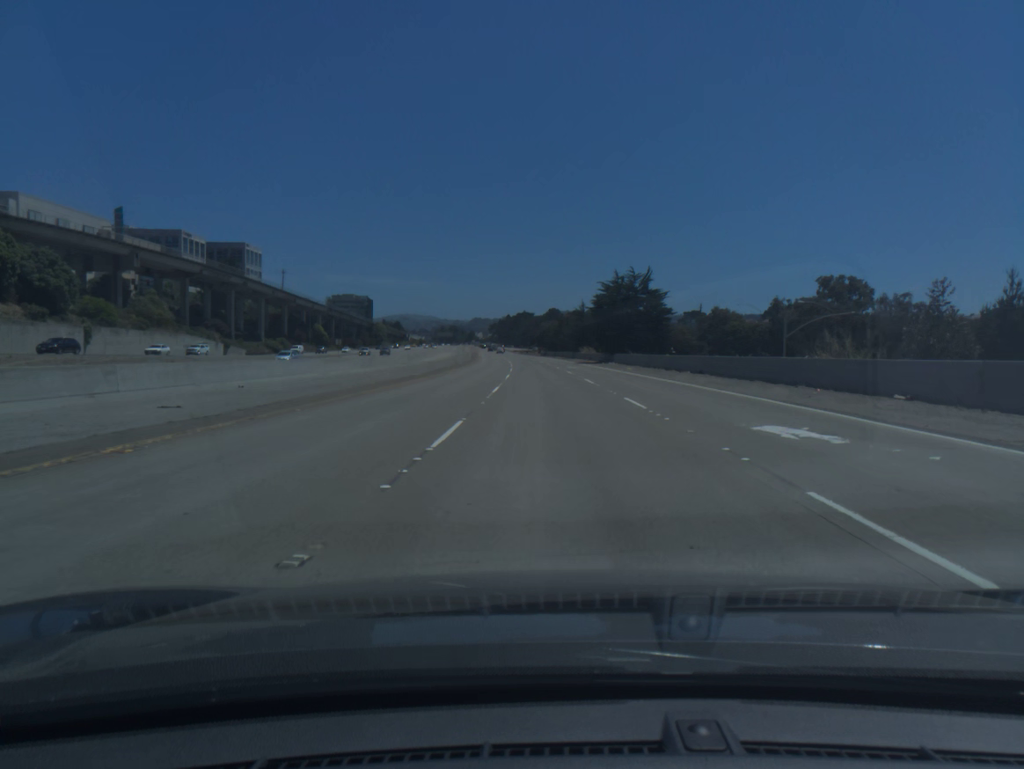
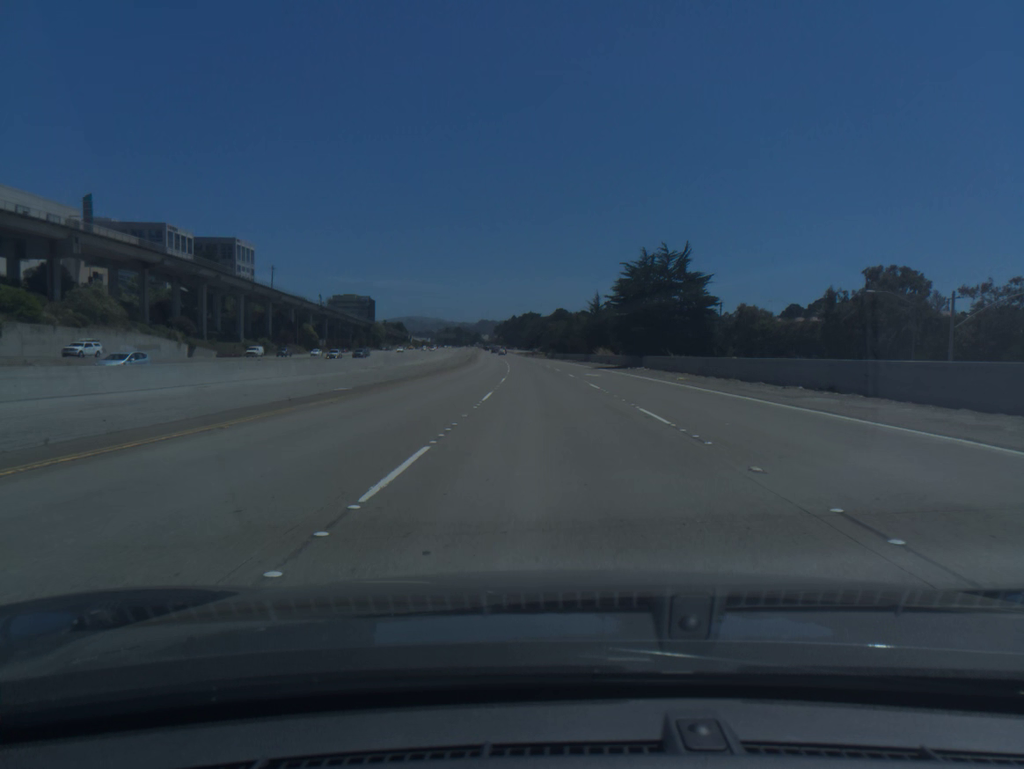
(-0.1, +18.2) m; -1°
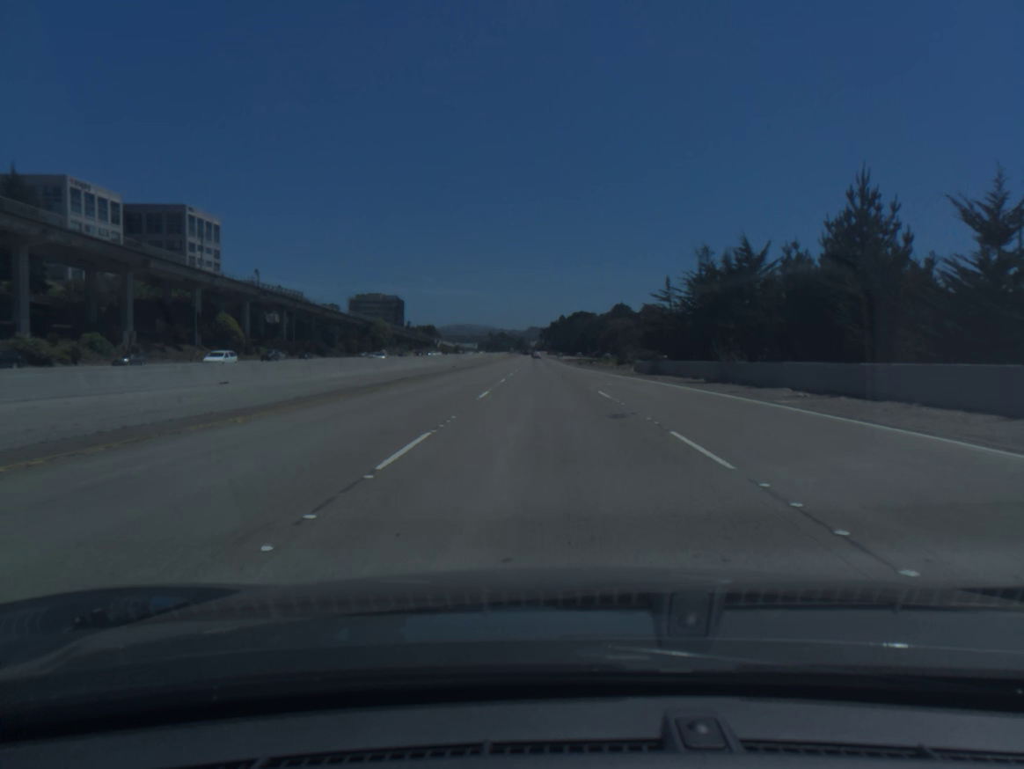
(-2.7, +93.0) m; -4°
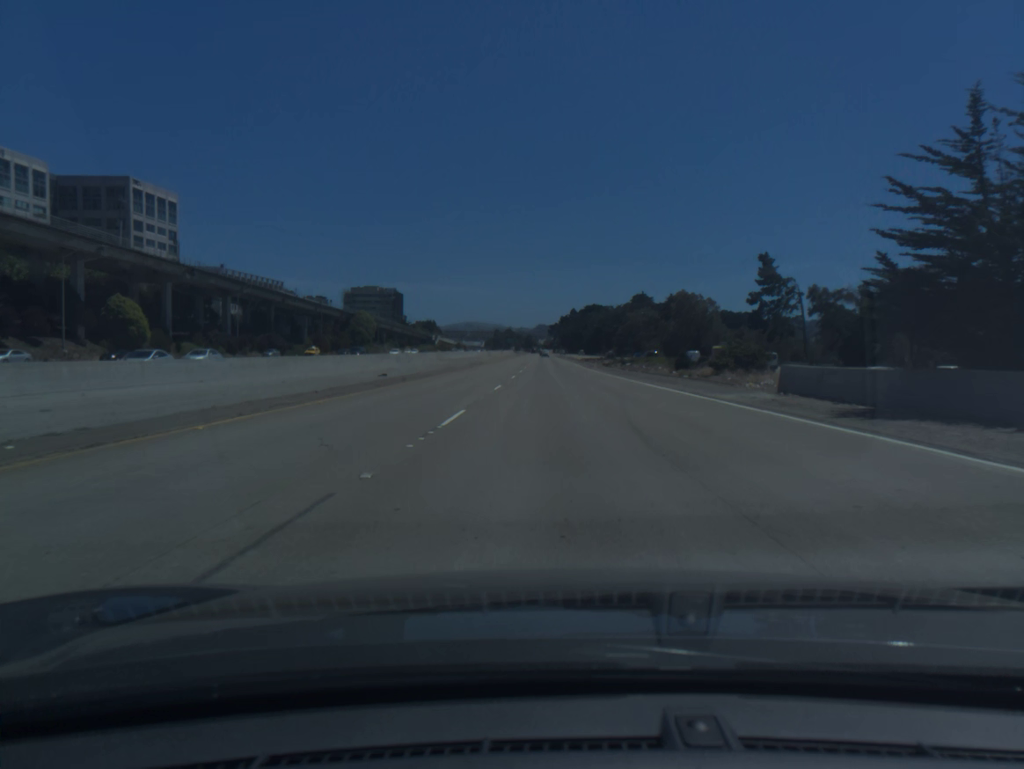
(-0.3, +38.0) m; -1°
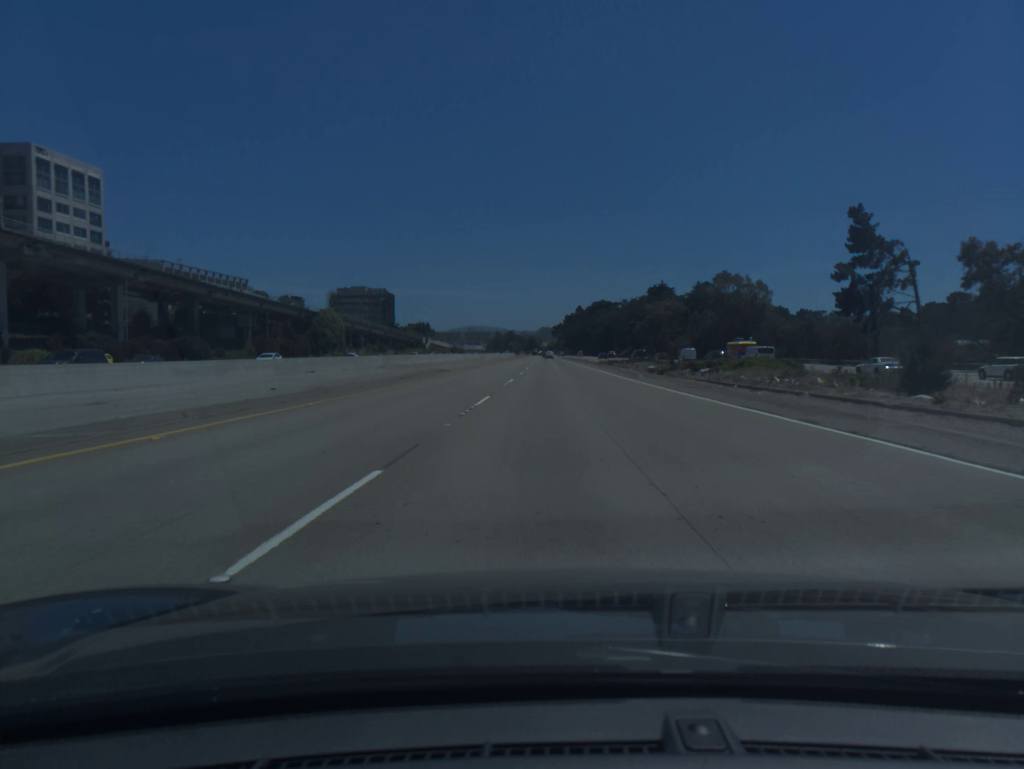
(0.0, +38.5) m; 0°
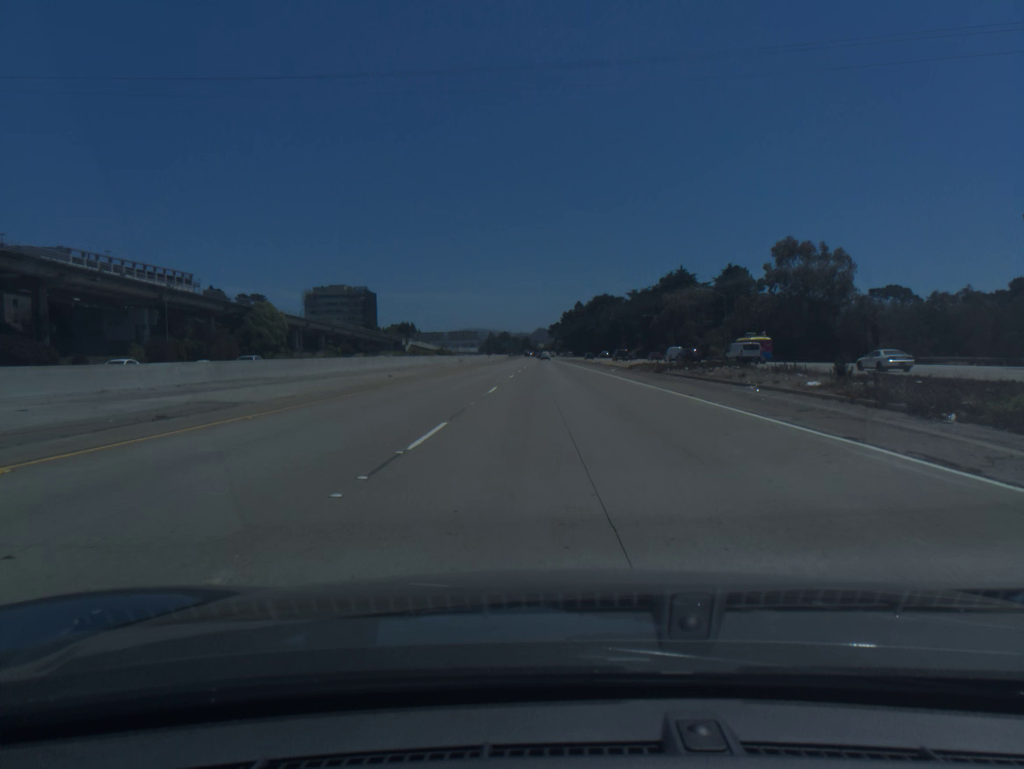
(+0.1, +38.9) m; 0°
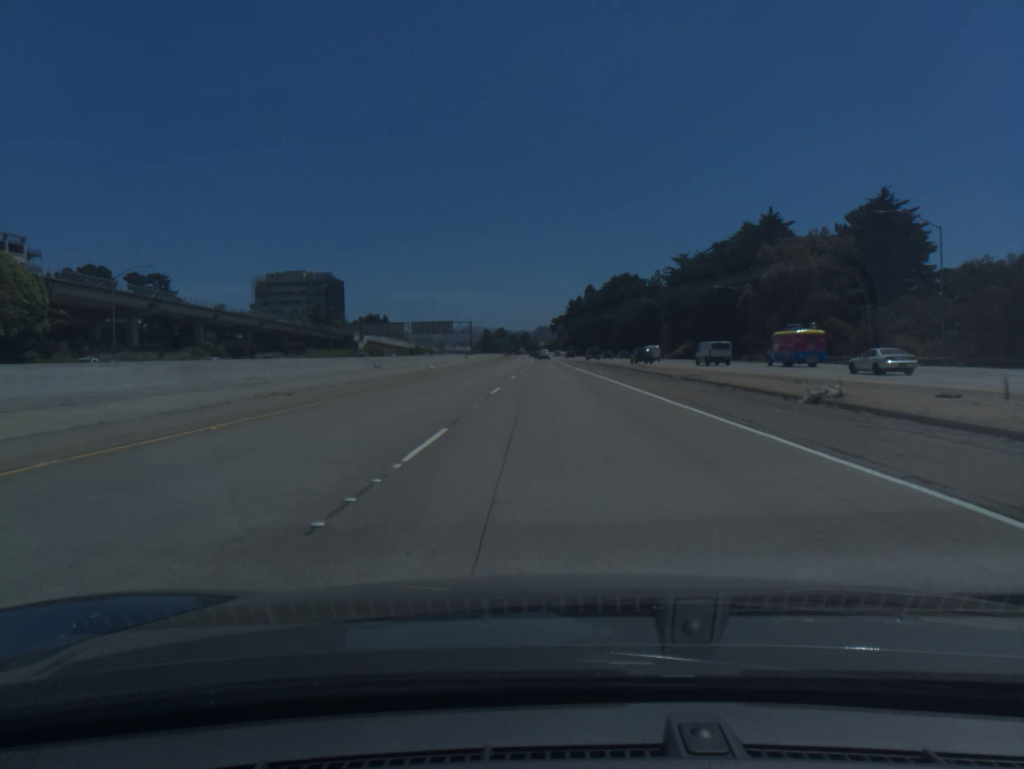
(-0.2, +74.8) m; 0°
